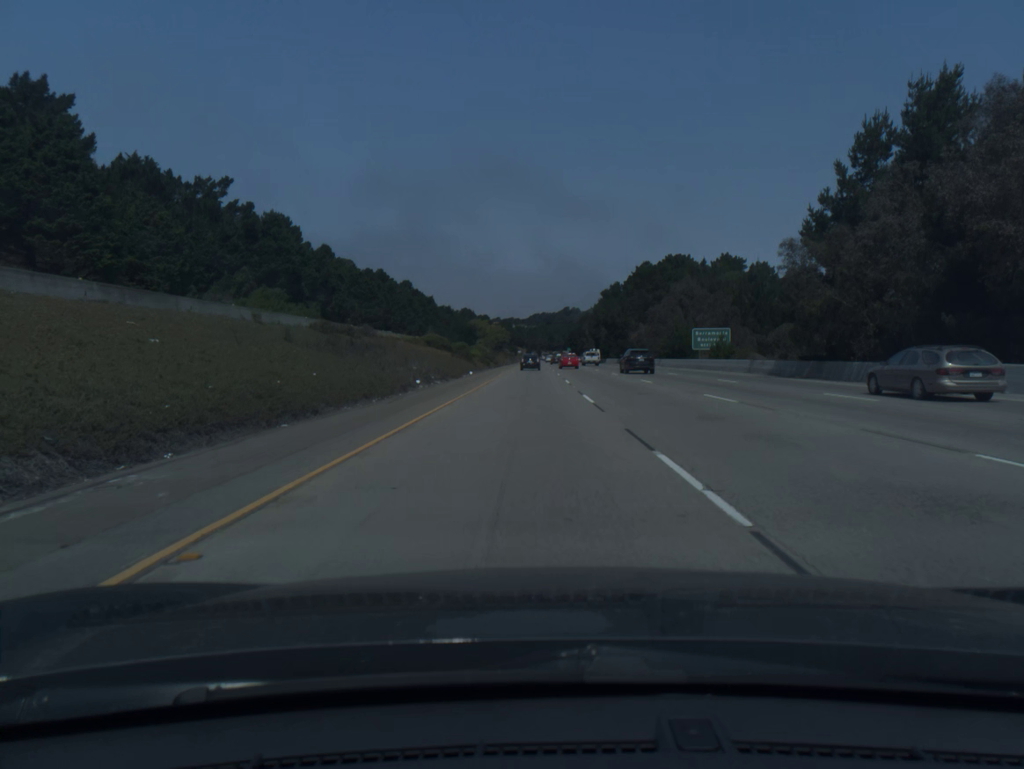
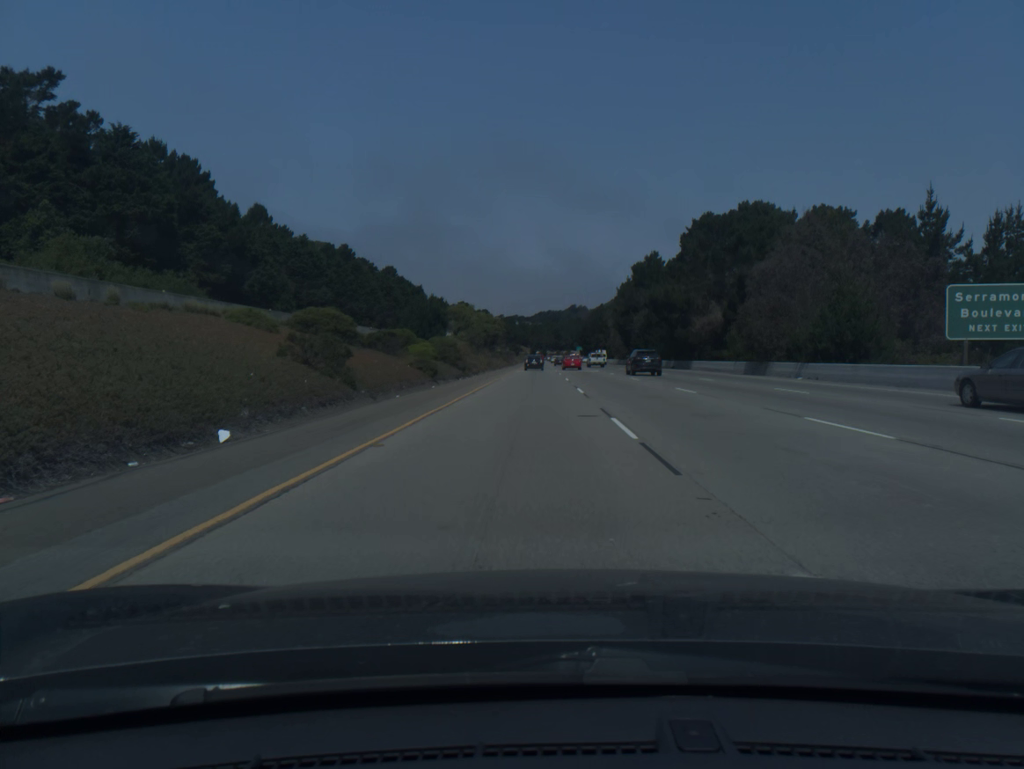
(-0.2, +52.4) m; 0°
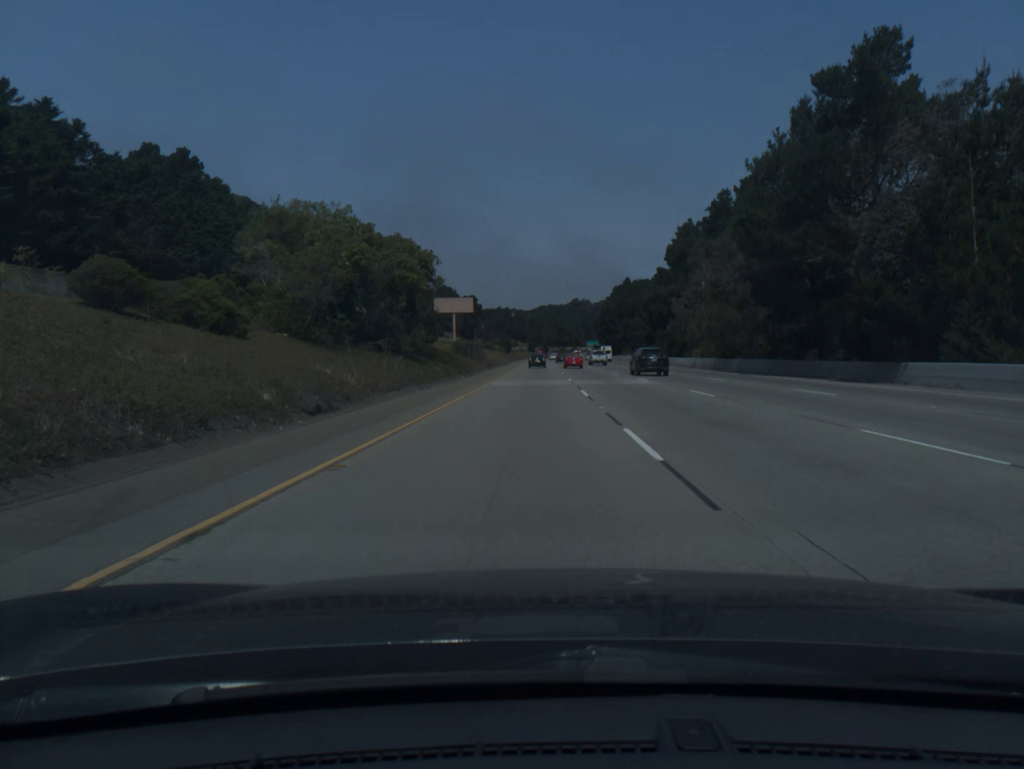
(+0.1, +90.0) m; 0°
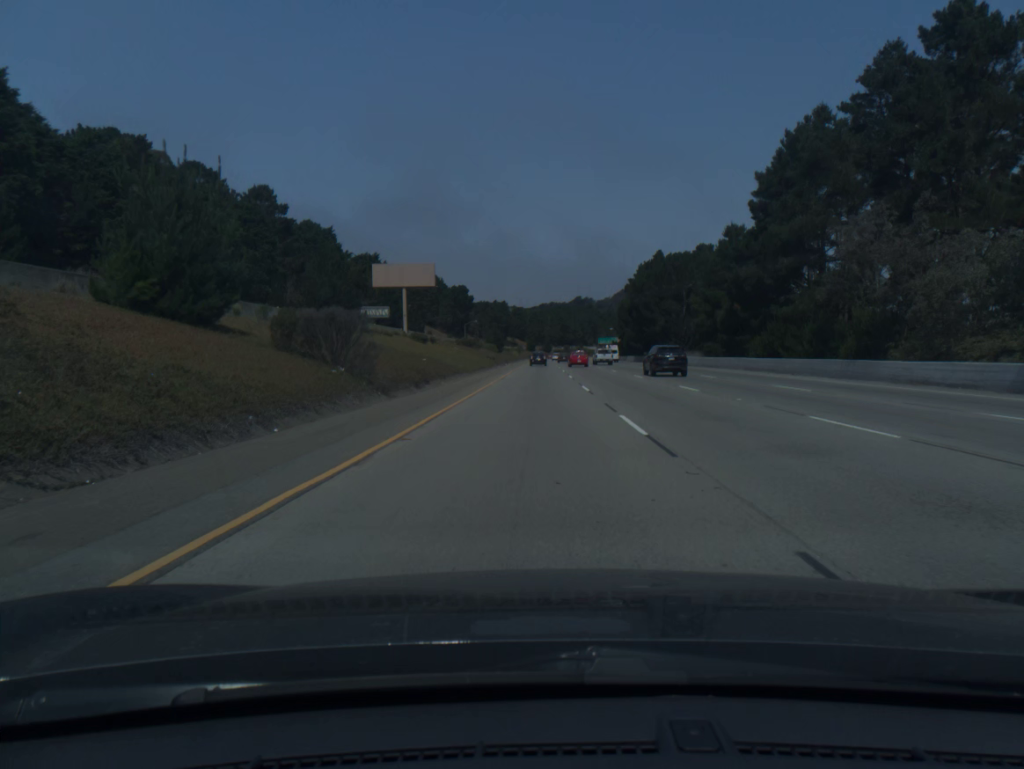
(0.0, +55.4) m; 0°
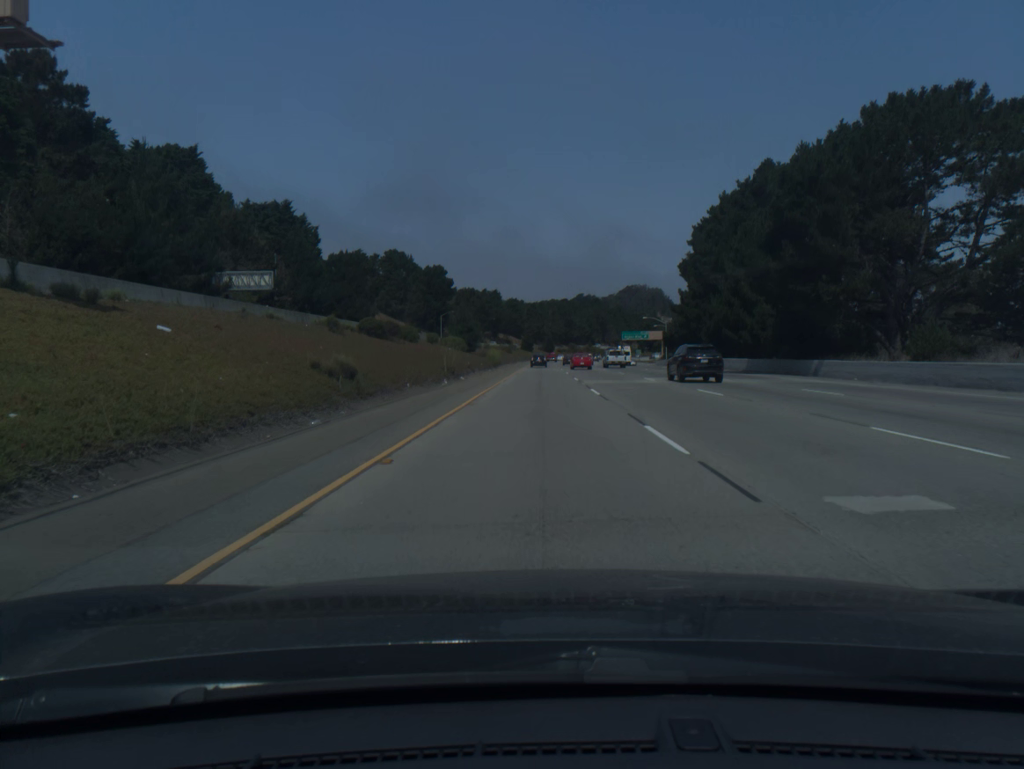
(0.0, +75.2) m; 0°
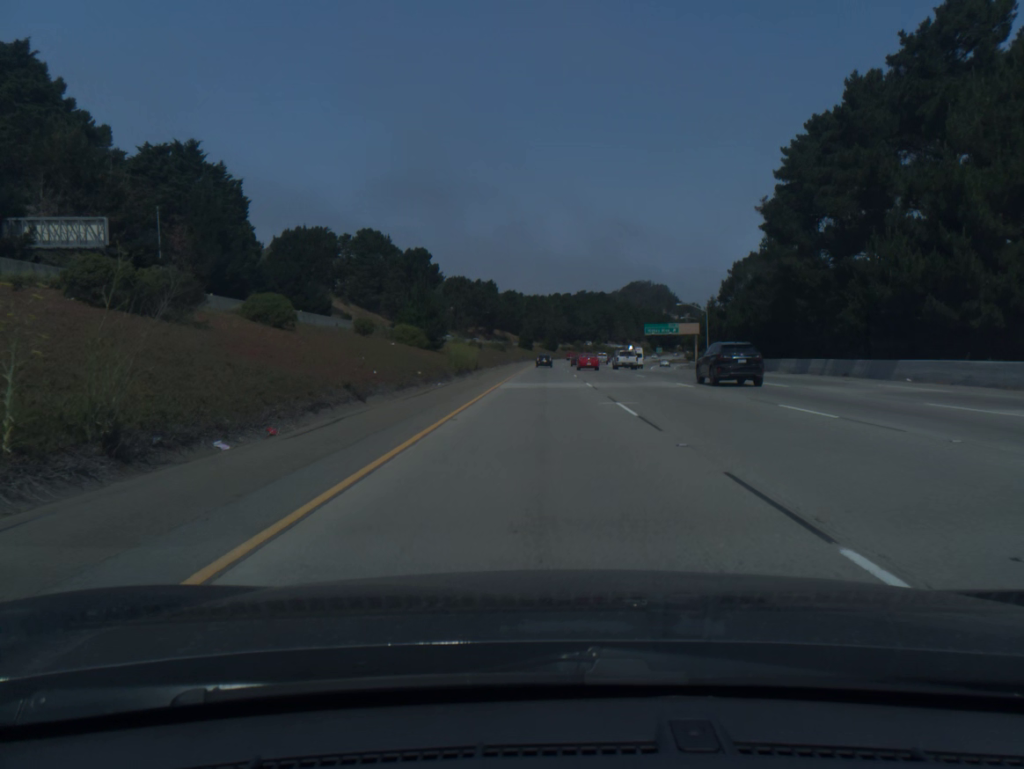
(0.0, +38.1) m; 0°
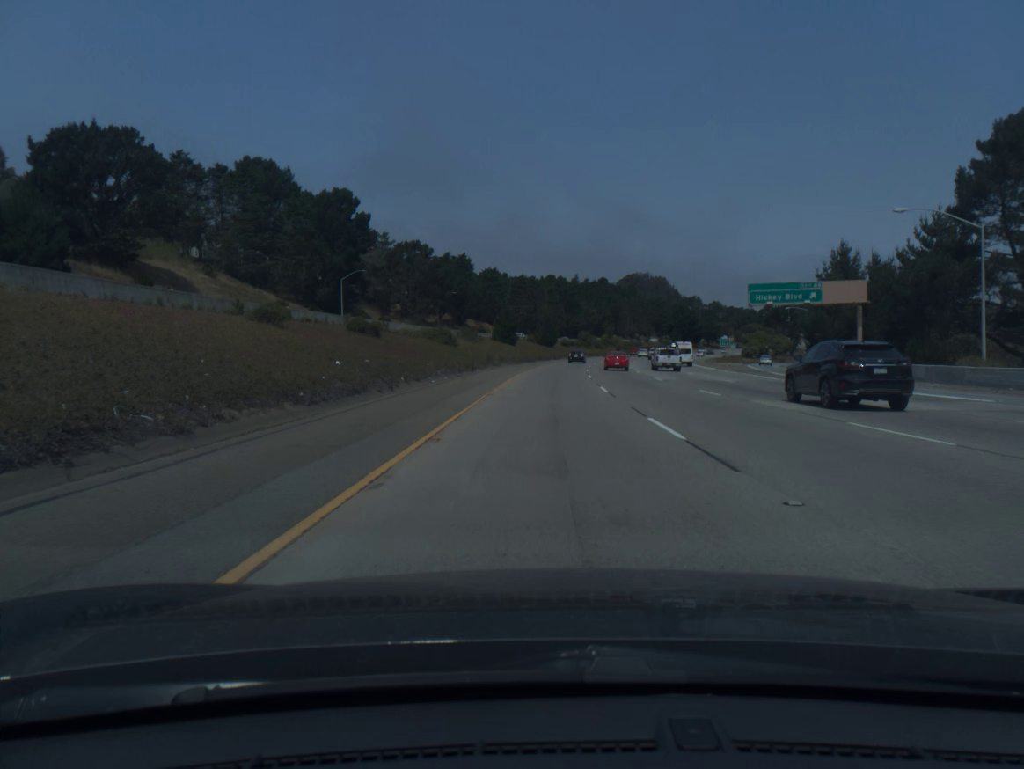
(+0.2, +77.0) m; +1°
